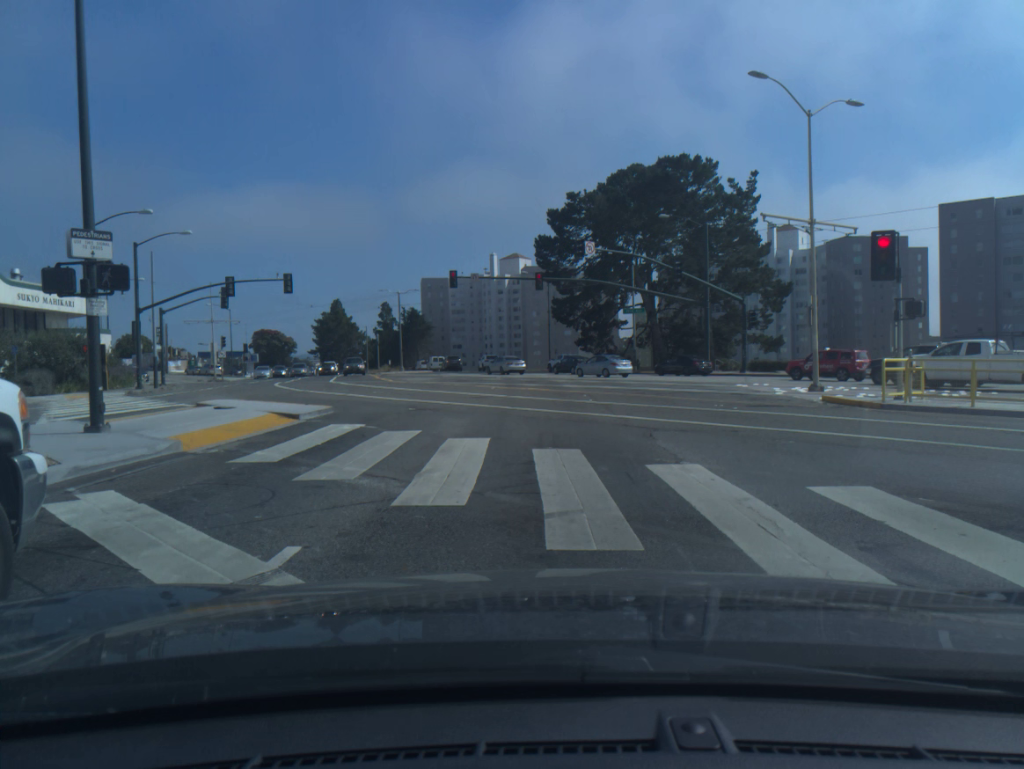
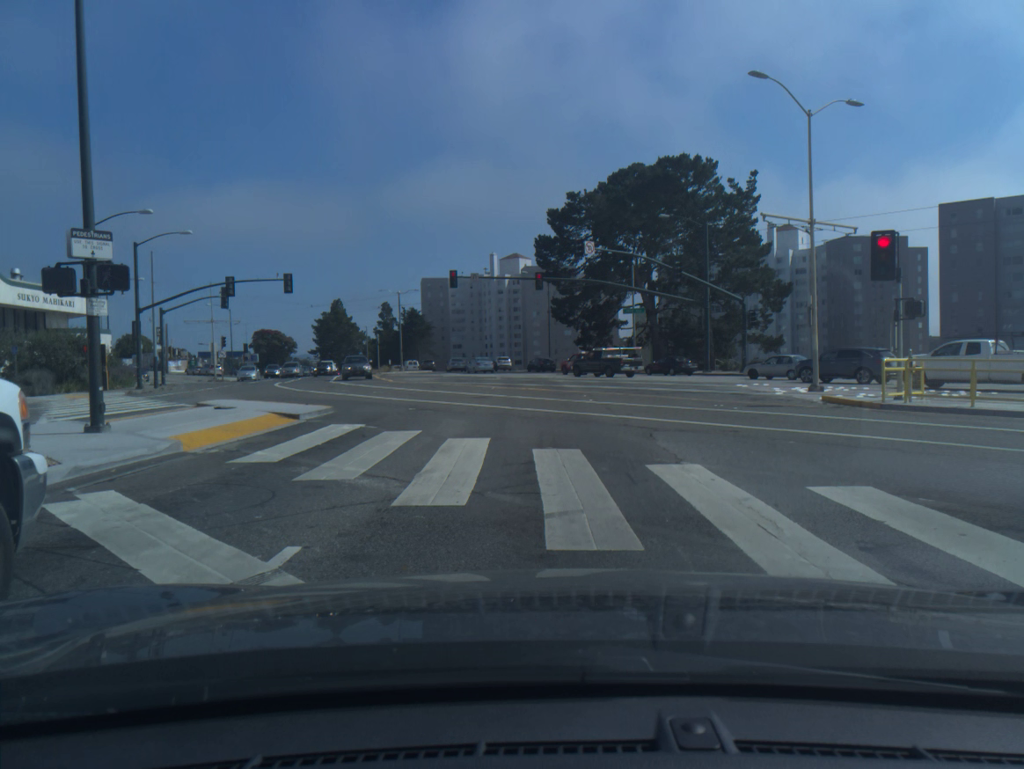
(0.0, 0.0) m; 0°
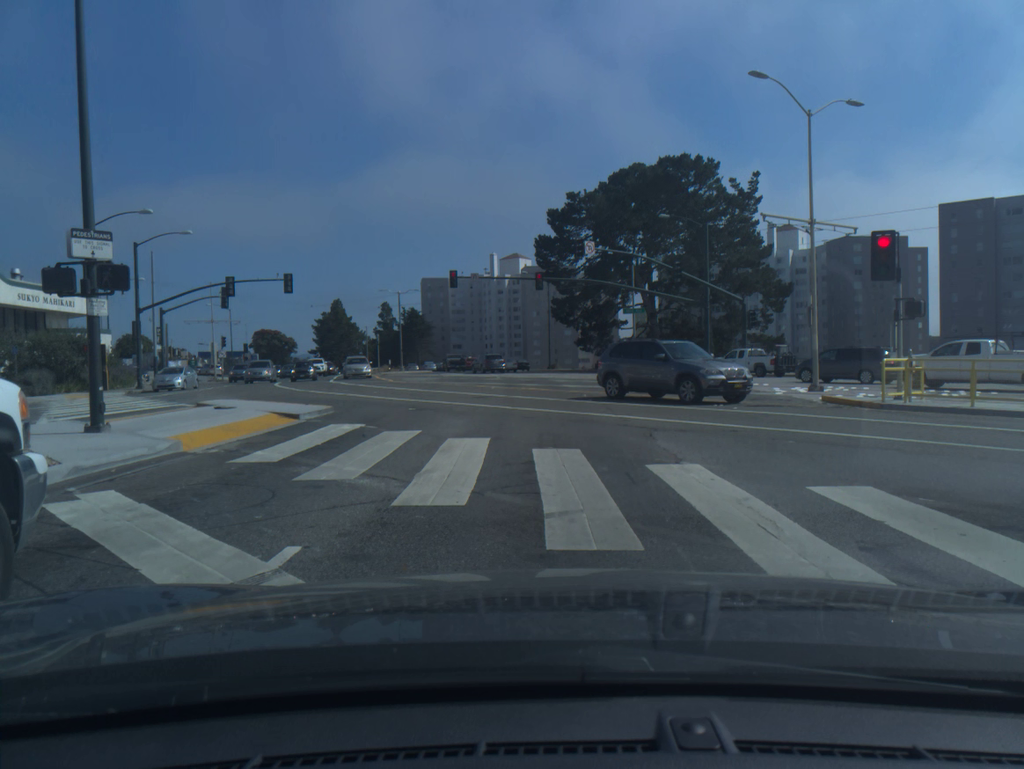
(0.0, 0.0) m; 0°
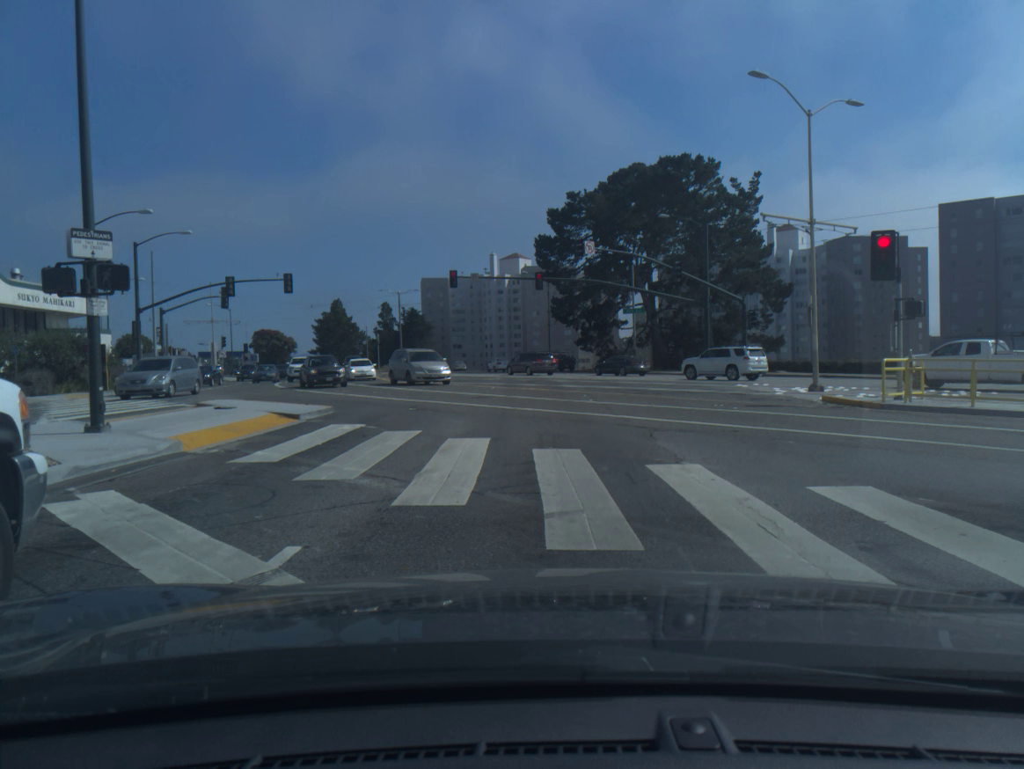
(0.0, 0.0) m; 0°
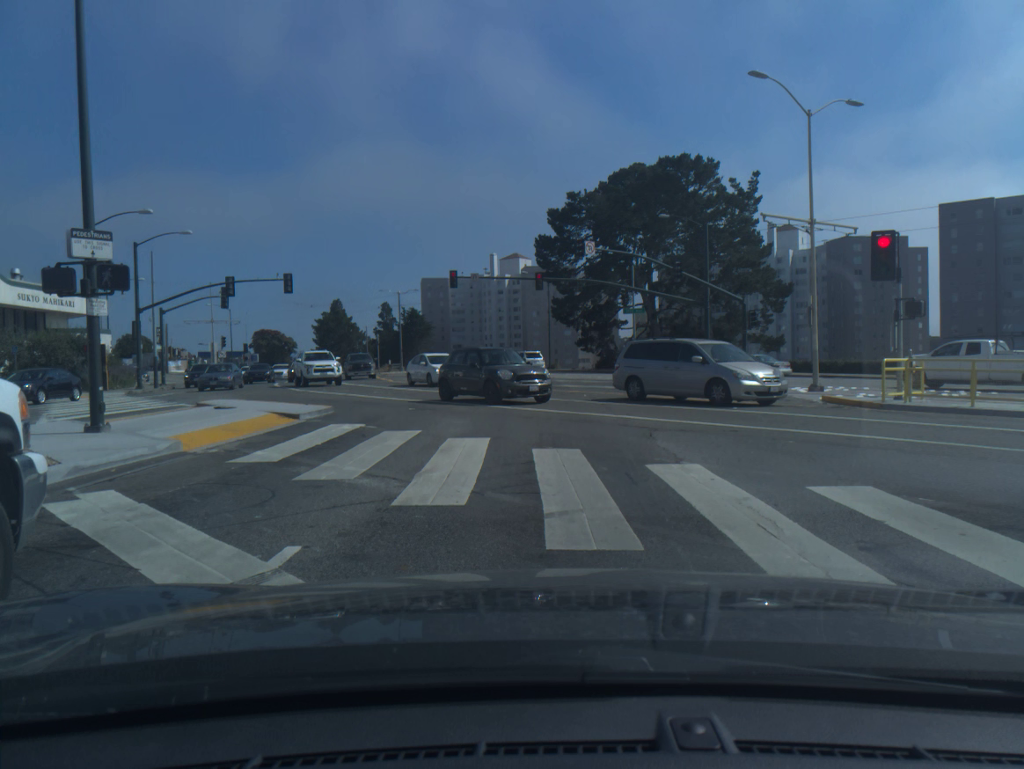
(0.0, 0.0) m; 0°
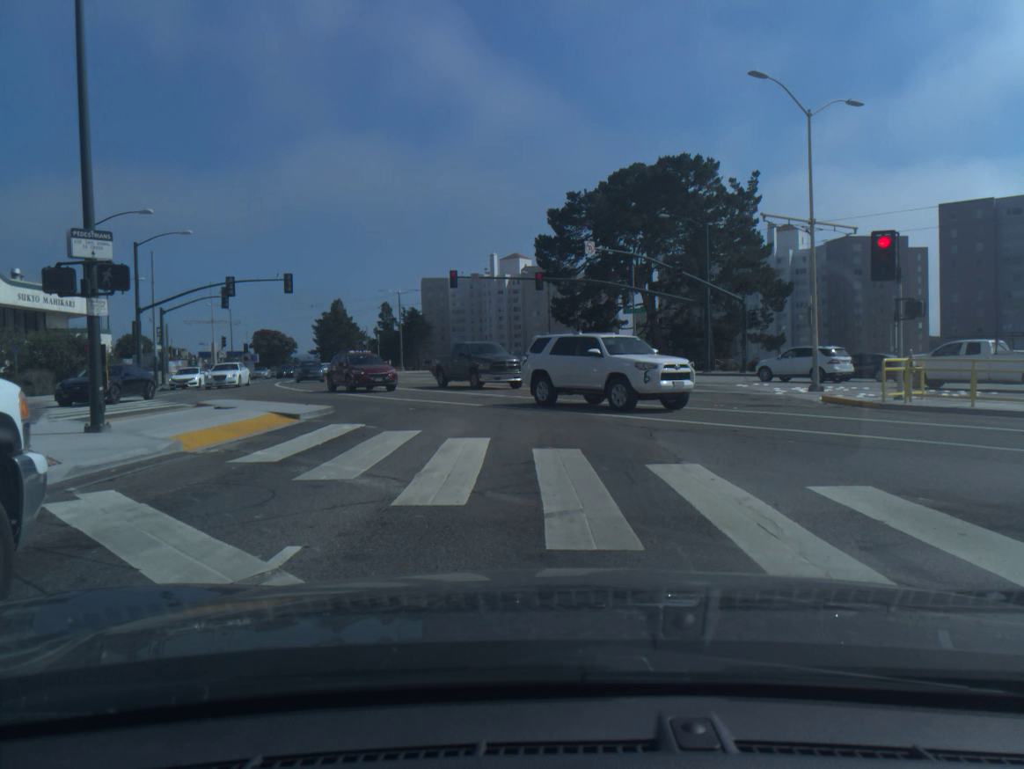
(0.0, 0.0) m; 0°
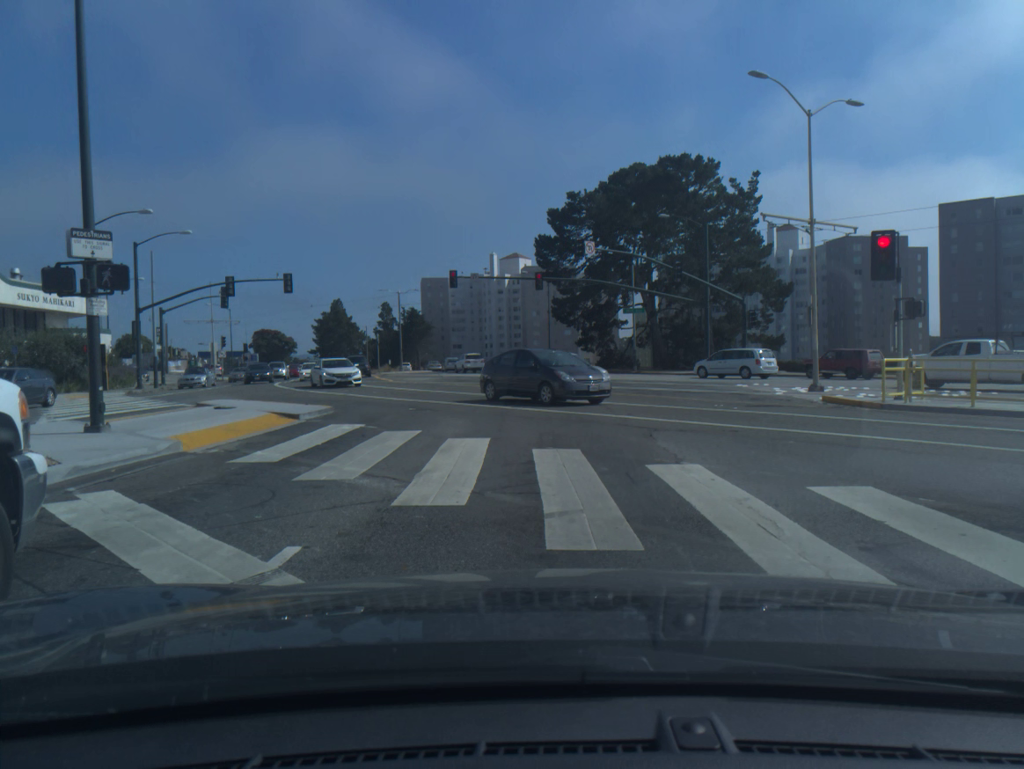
(0.0, 0.0) m; 0°
